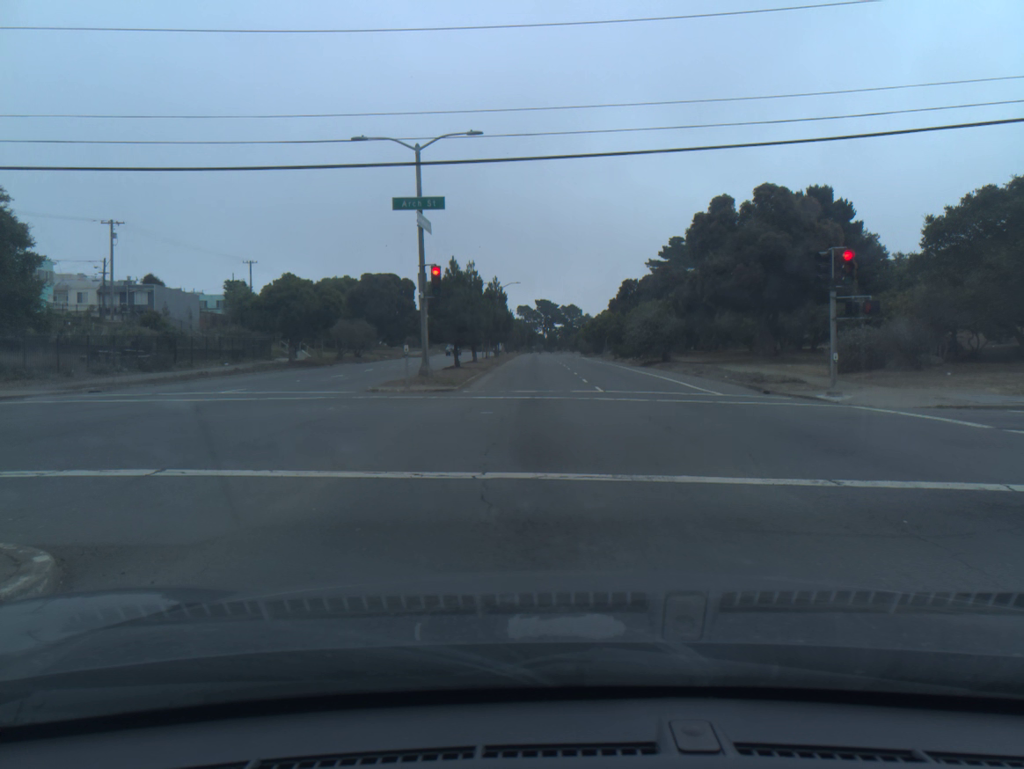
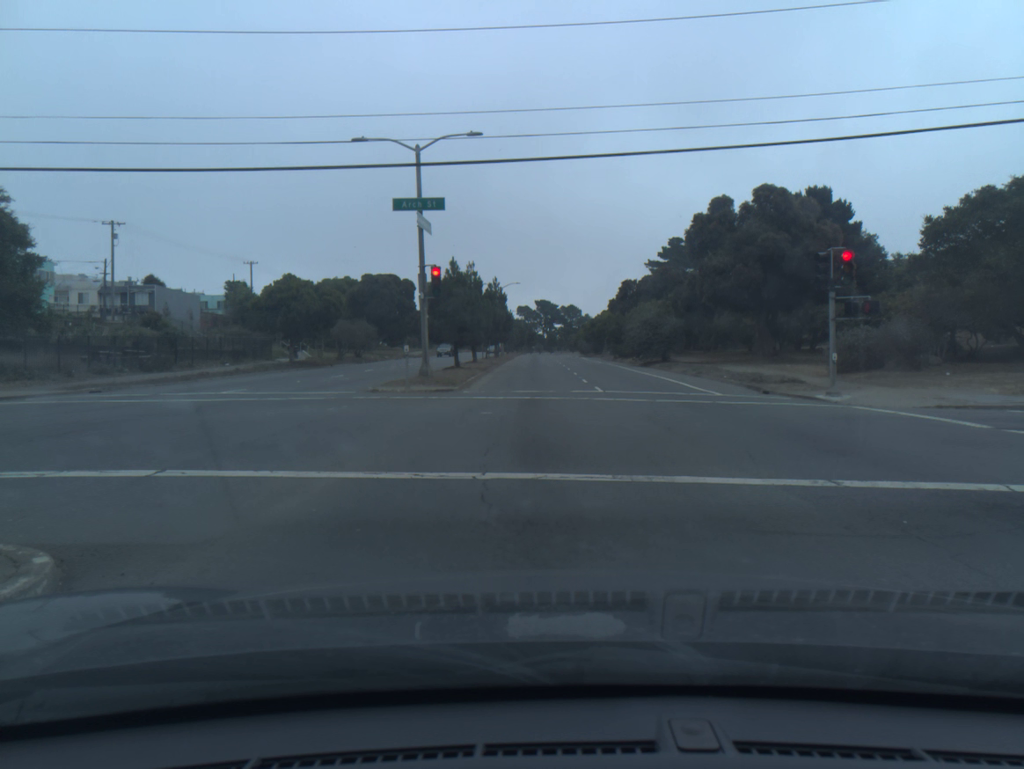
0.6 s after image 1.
(0.0, 0.0) m; 0°
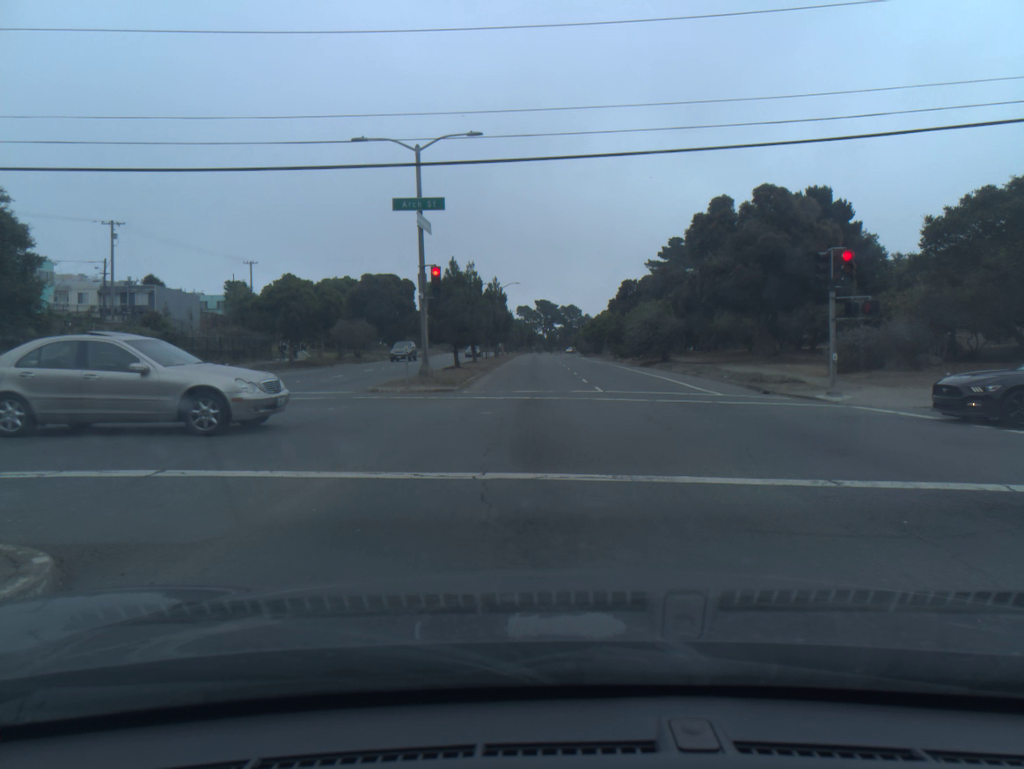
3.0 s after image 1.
(0.0, 0.0) m; 0°
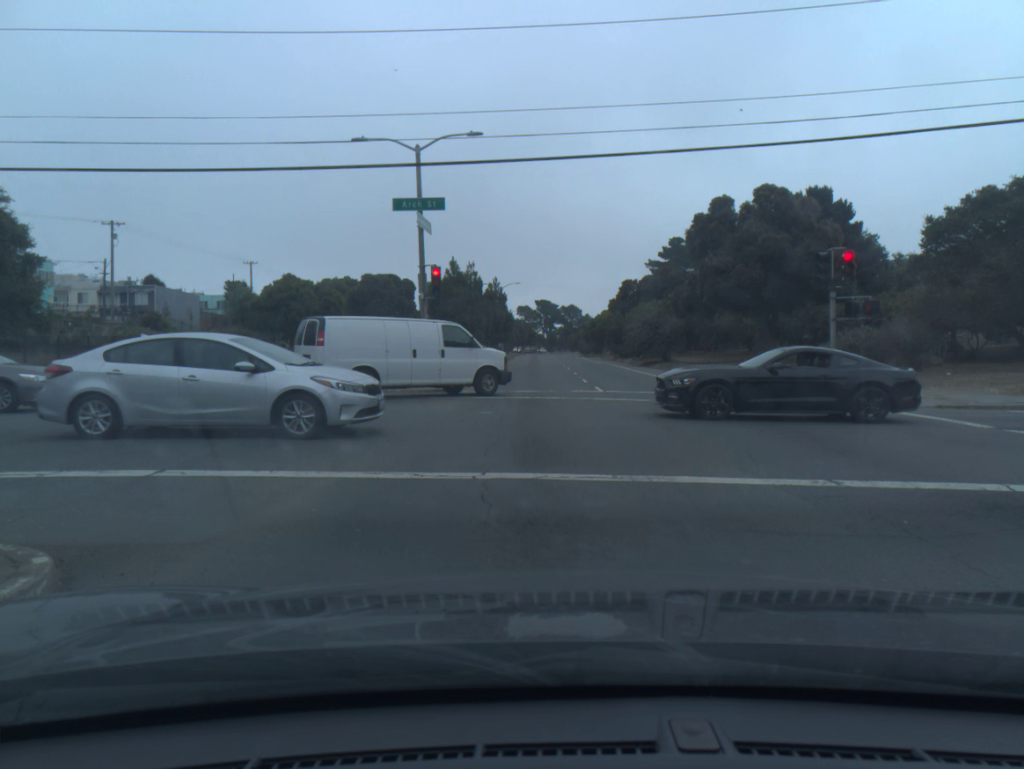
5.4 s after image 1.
(0.0, 0.0) m; 0°
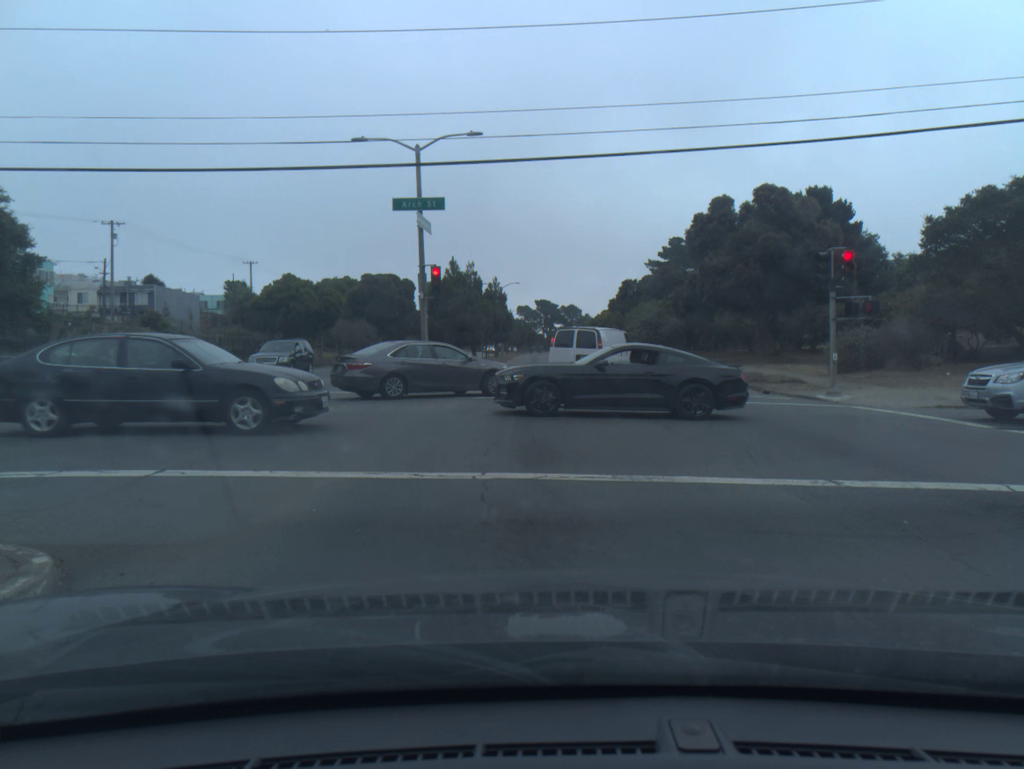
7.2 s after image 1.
(0.0, 0.0) m; 0°
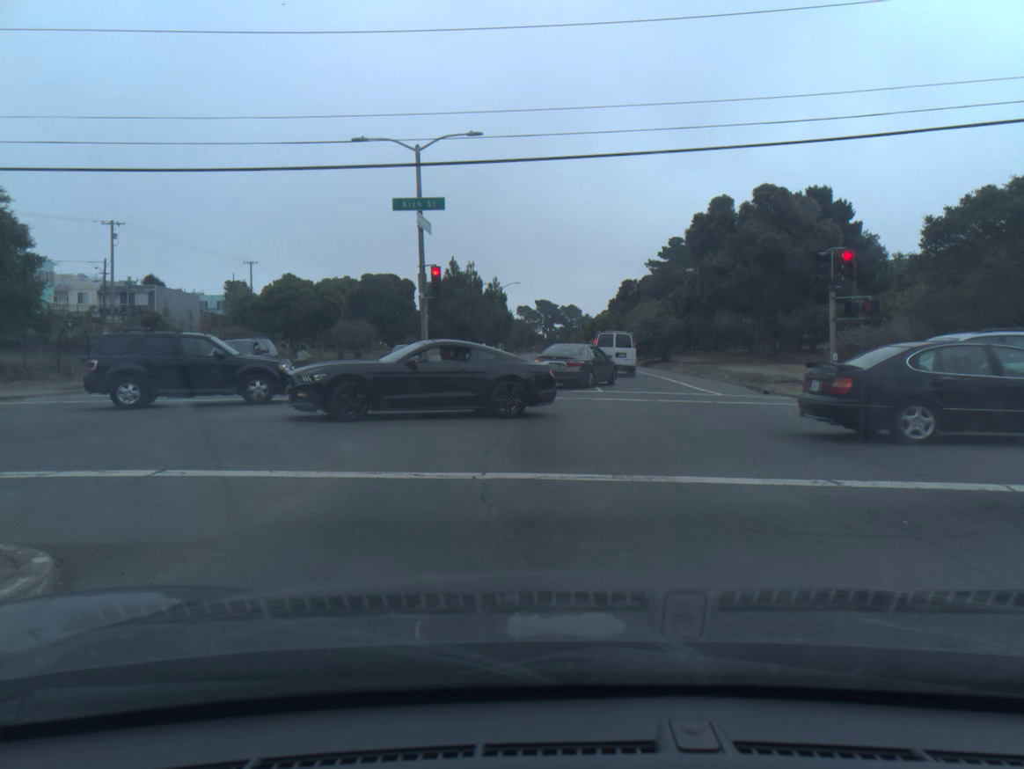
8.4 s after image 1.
(0.0, 0.0) m; 0°
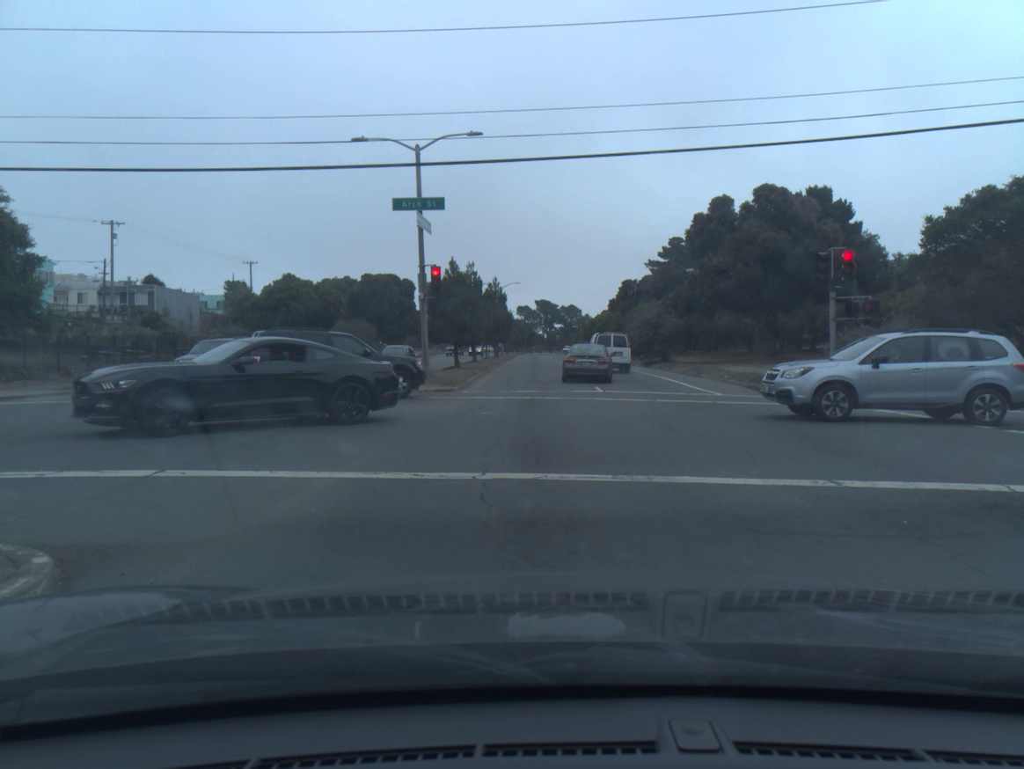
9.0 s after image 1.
(0.0, 0.0) m; 0°
